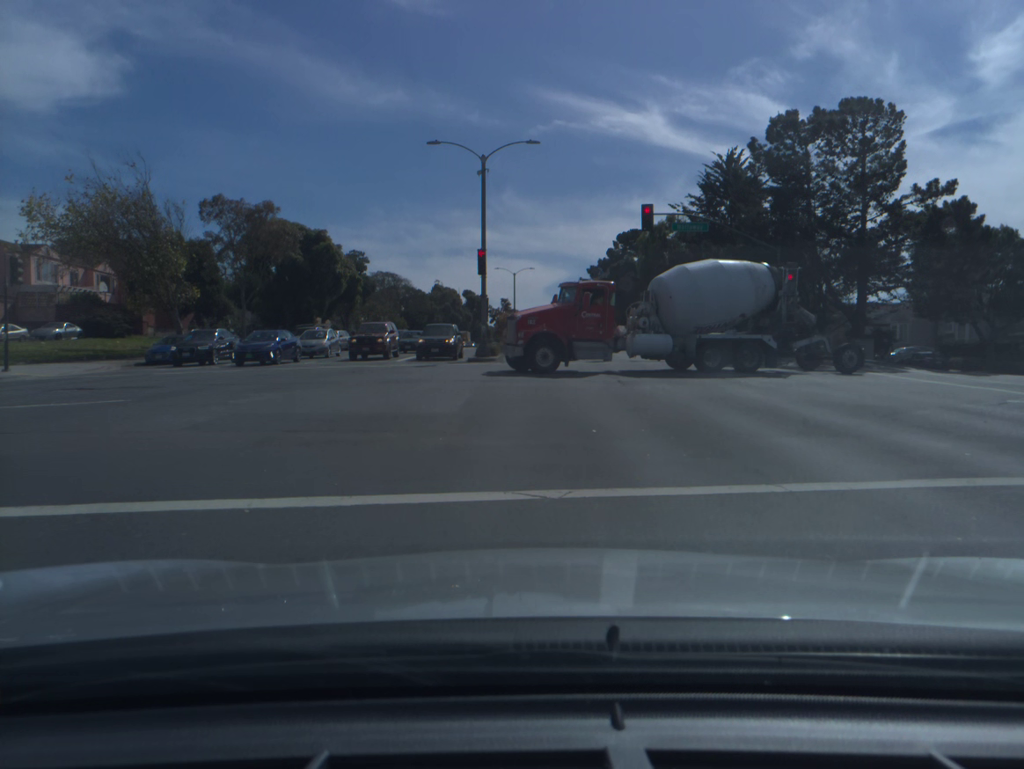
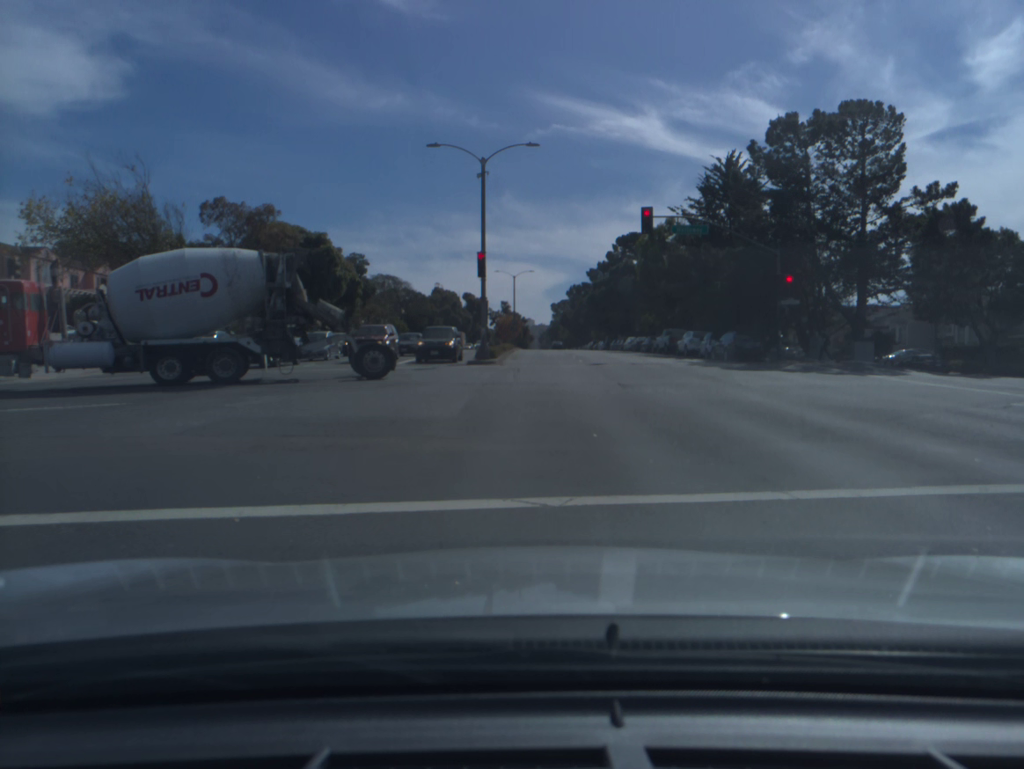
(0.0, +0.3) m; 0°
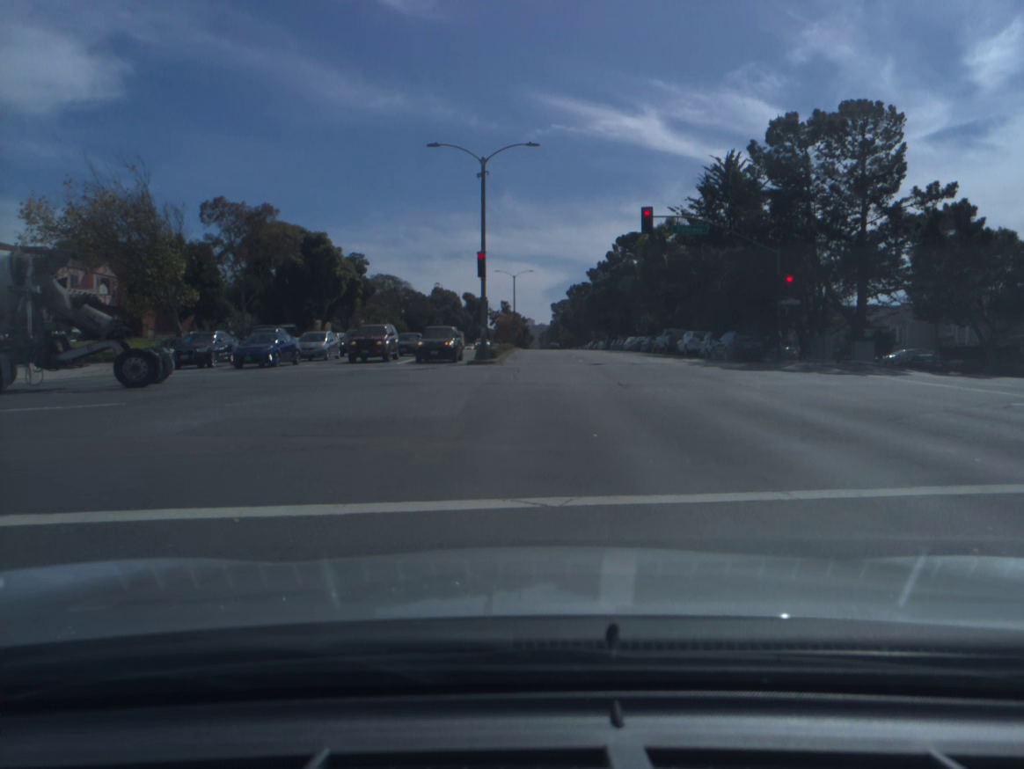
(0.0, 0.0) m; 0°
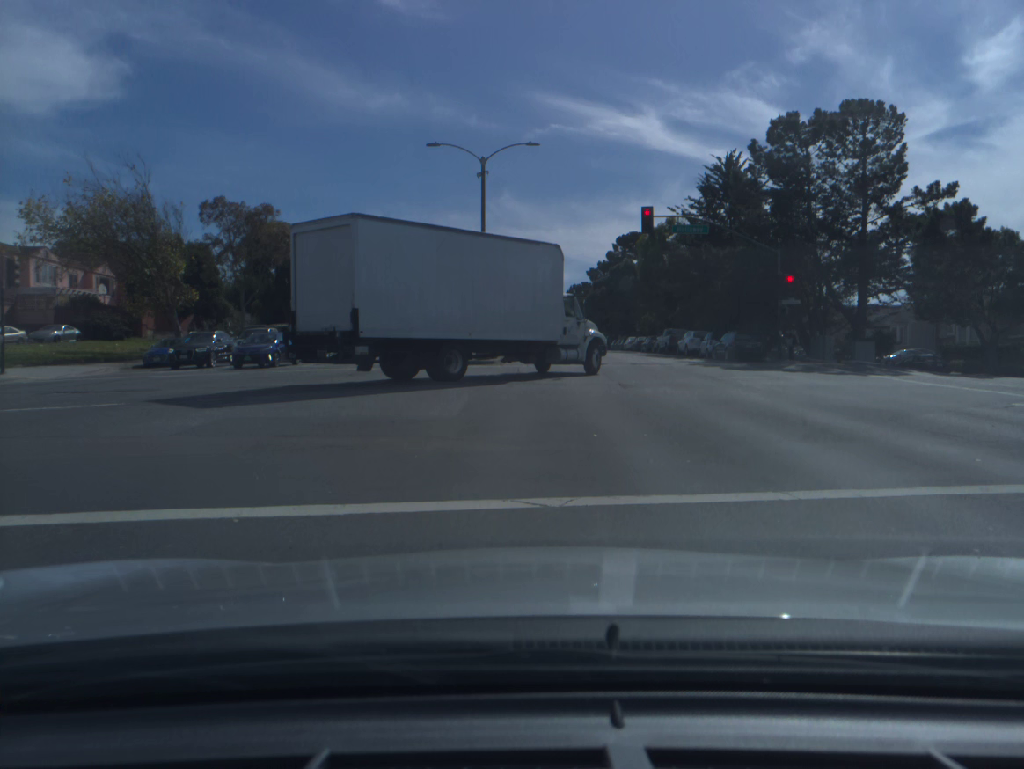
(0.0, 0.0) m; 0°
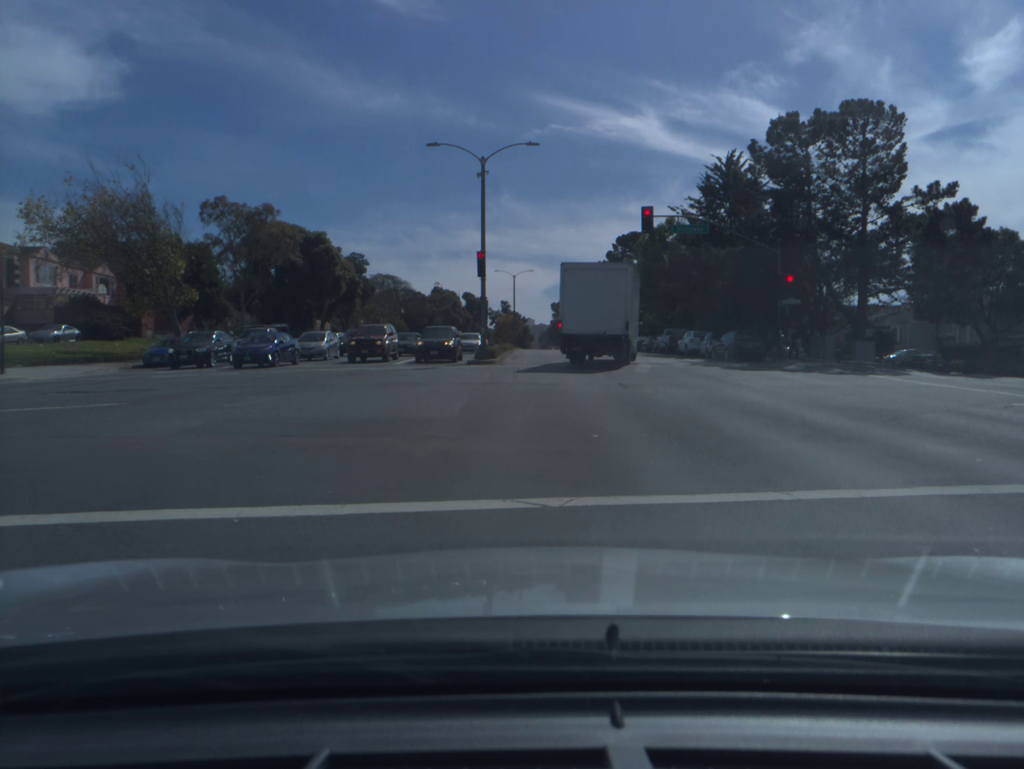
(0.0, 0.0) m; 0°
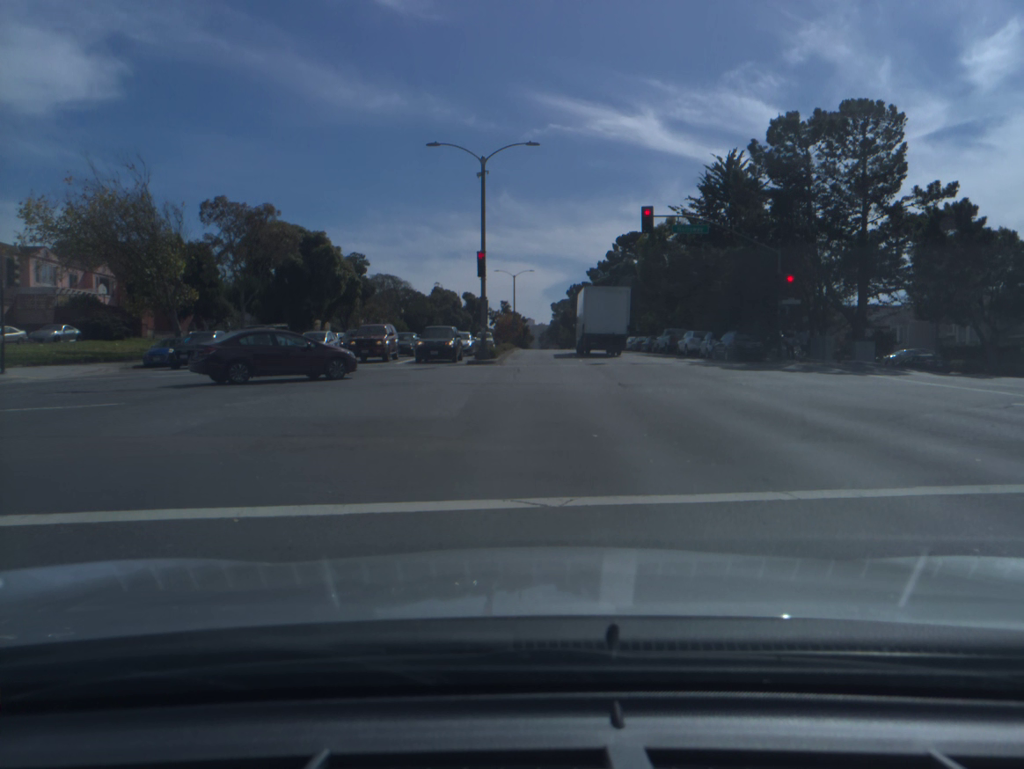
(0.0, 0.0) m; 0°
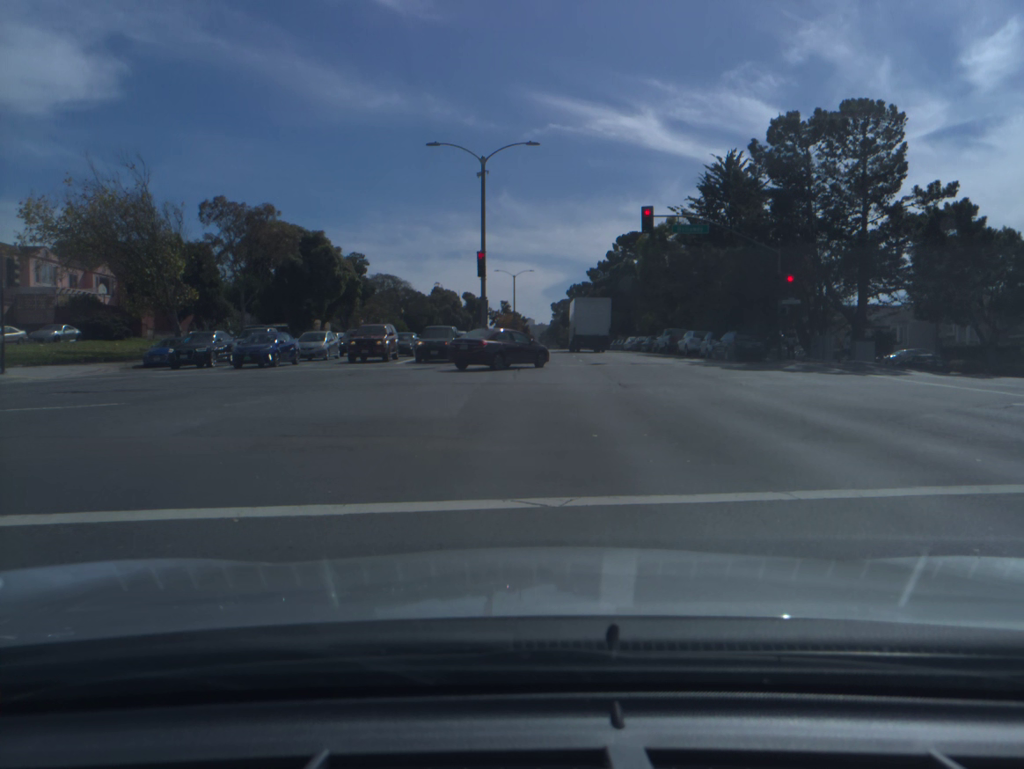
(0.0, 0.0) m; 0°
